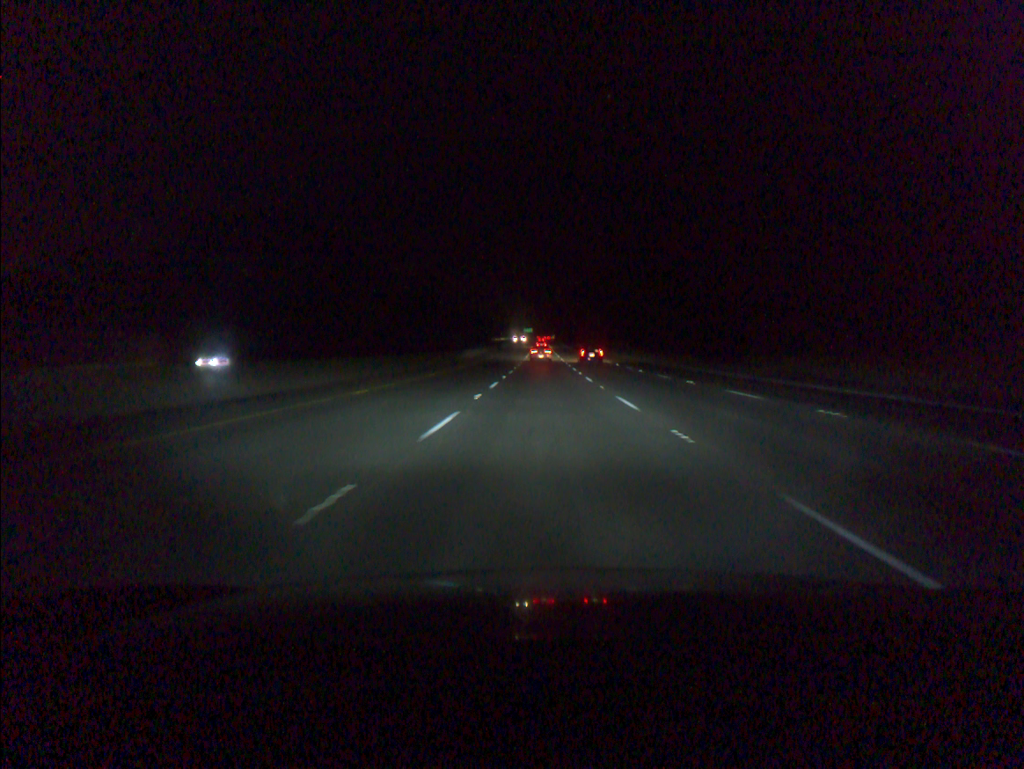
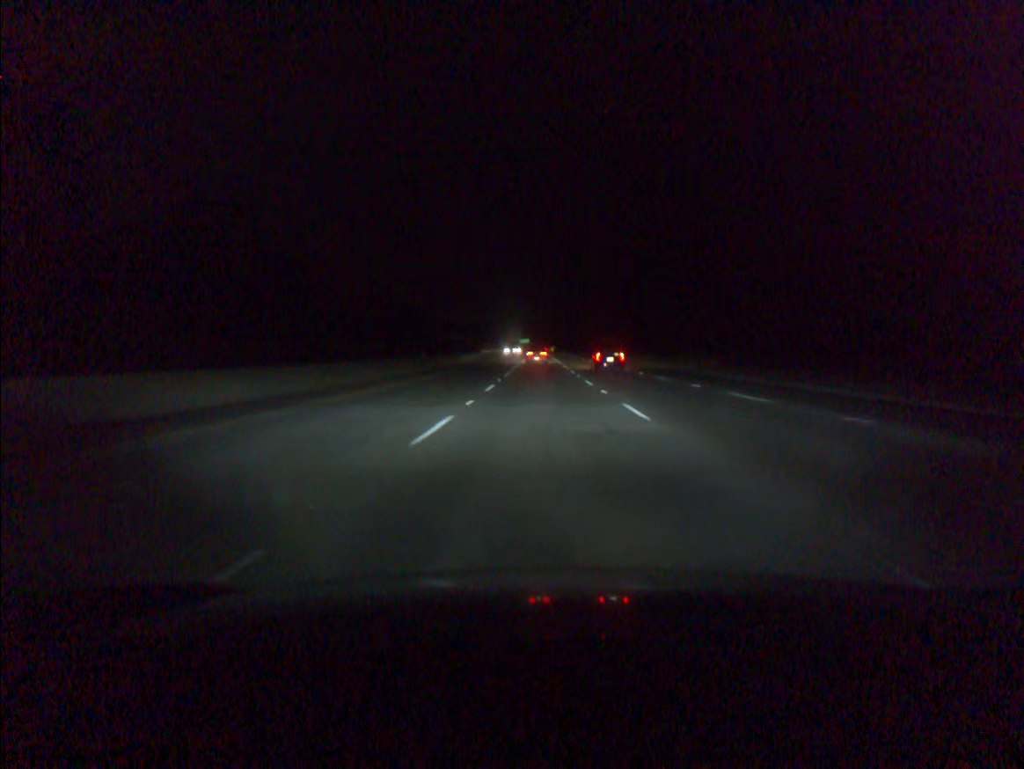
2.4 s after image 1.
(+0.2, +74.6) m; 0°
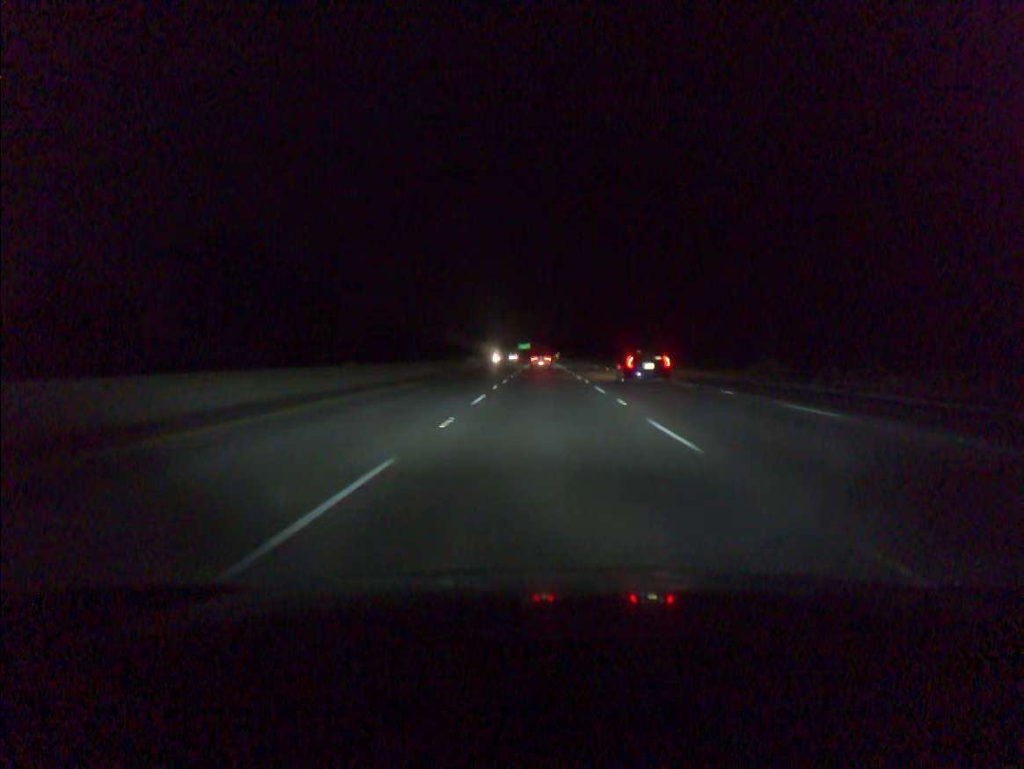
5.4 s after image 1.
(-0.1, +92.3) m; 0°
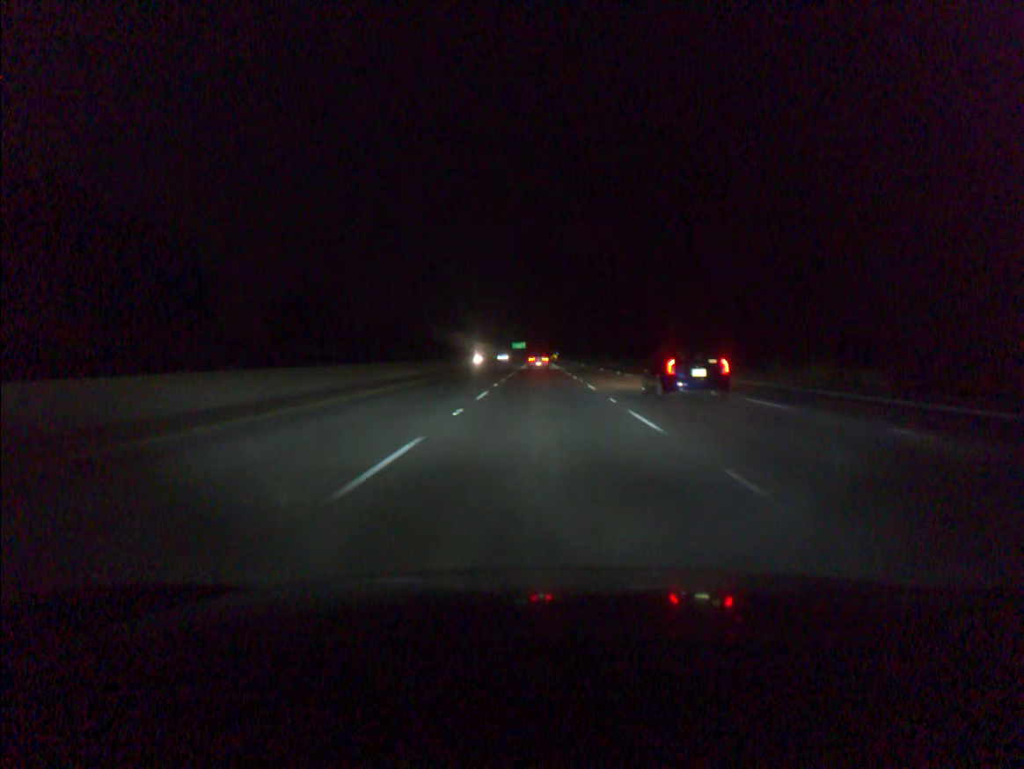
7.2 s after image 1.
(+0.1, +55.7) m; 0°
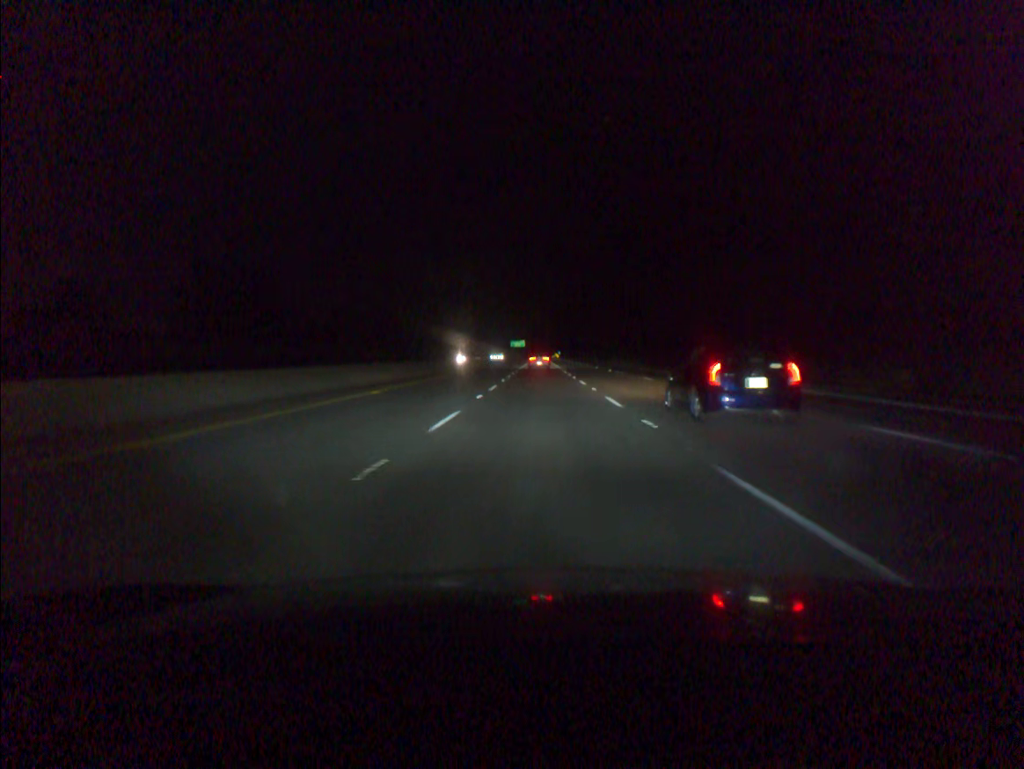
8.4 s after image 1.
(0.0, +37.3) m; 0°
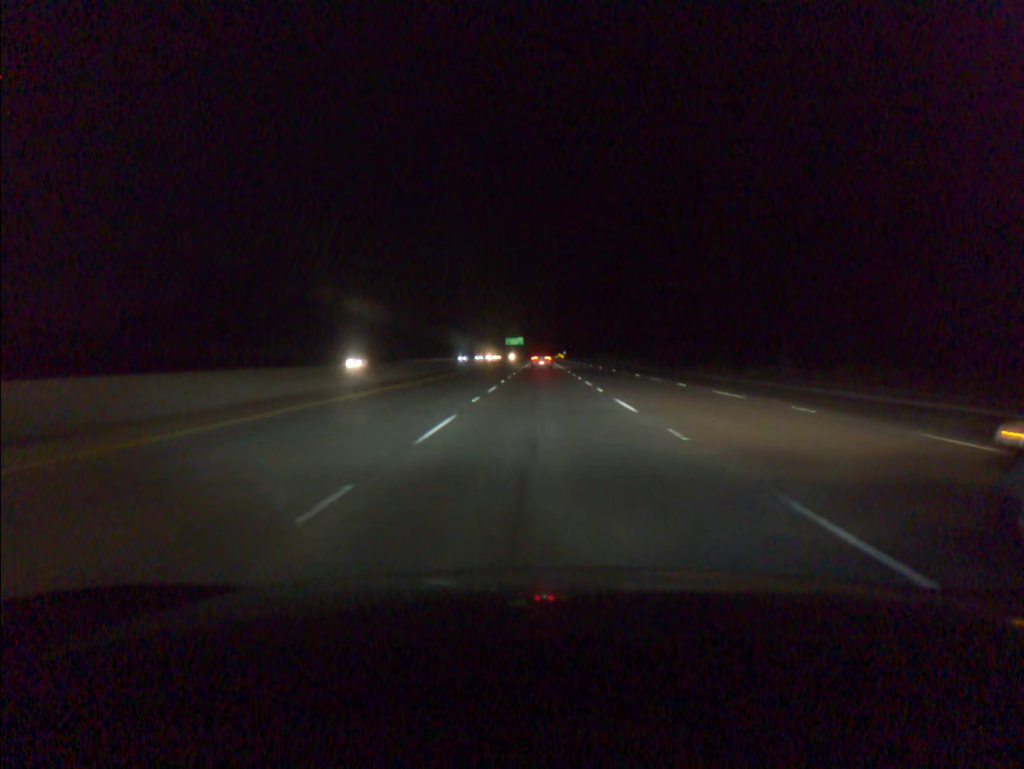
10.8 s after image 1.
(-0.1, +74.9) m; 0°
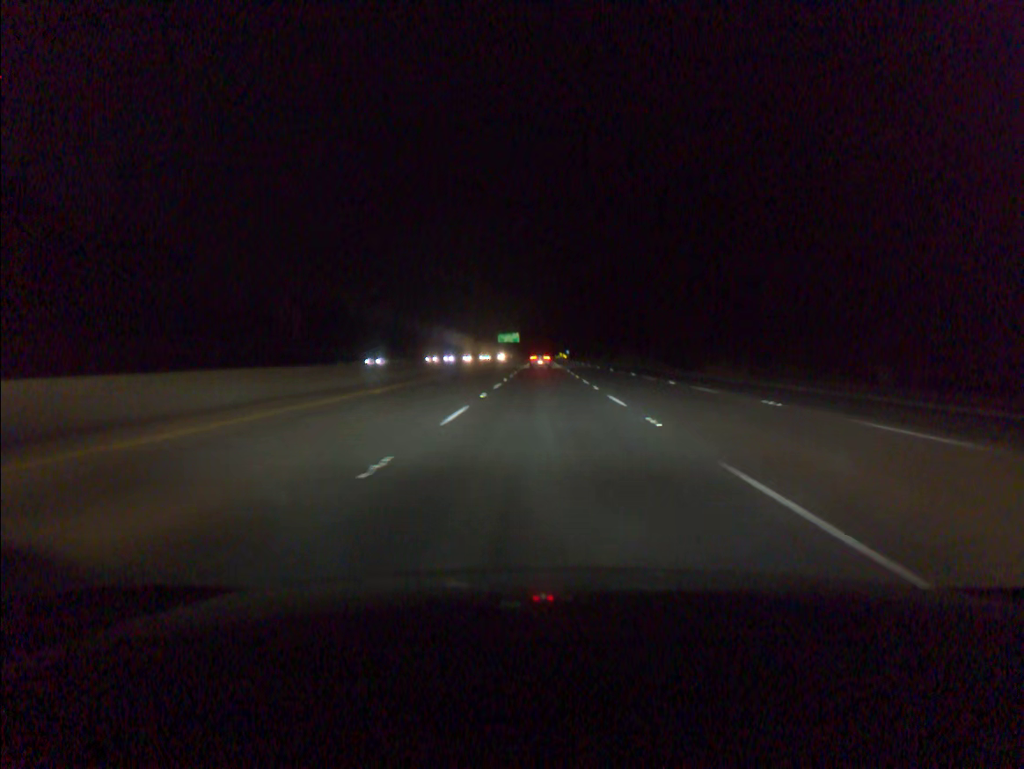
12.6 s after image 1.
(0.0, +56.2) m; 0°
